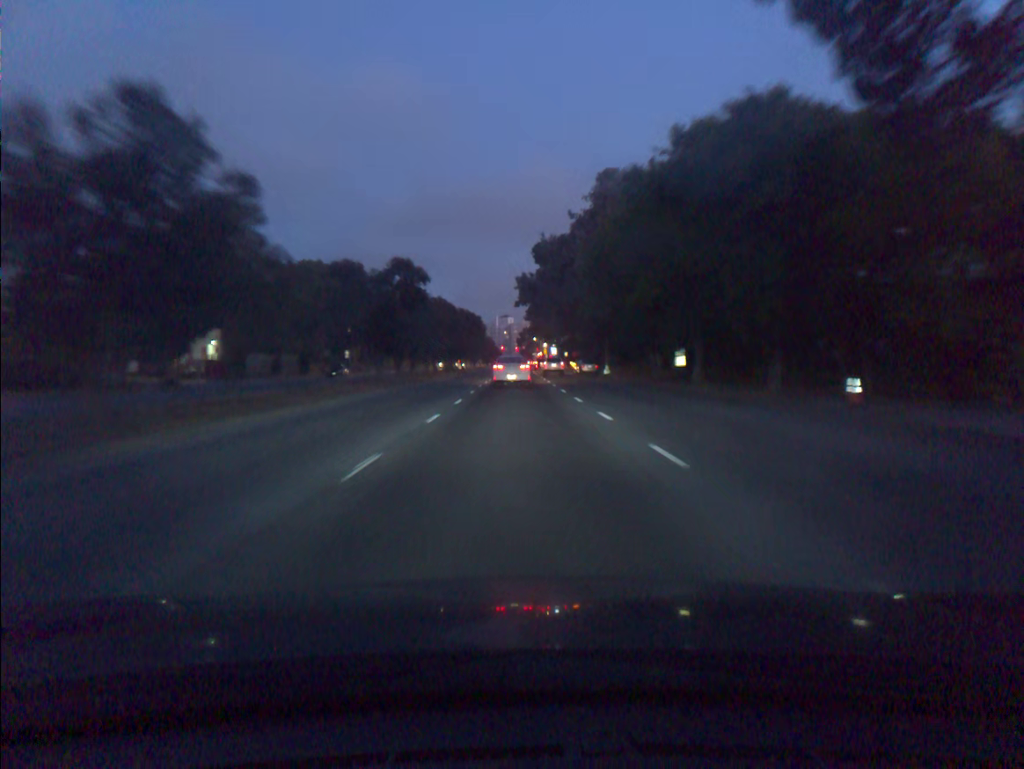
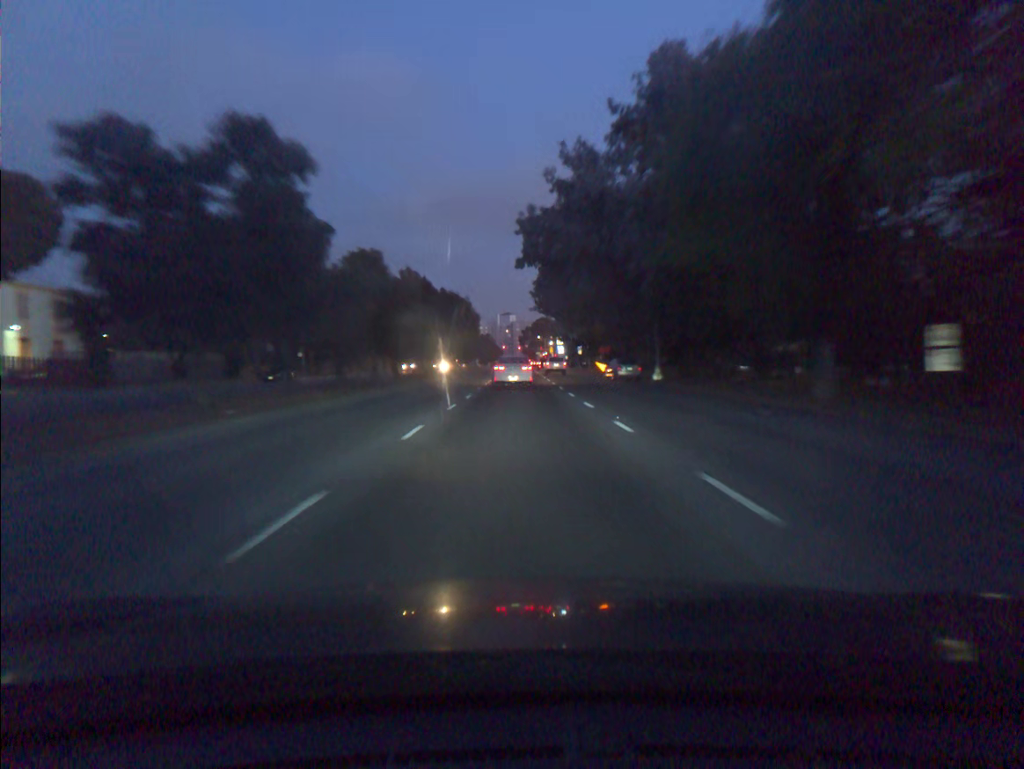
(0.0, +25.0) m; 0°
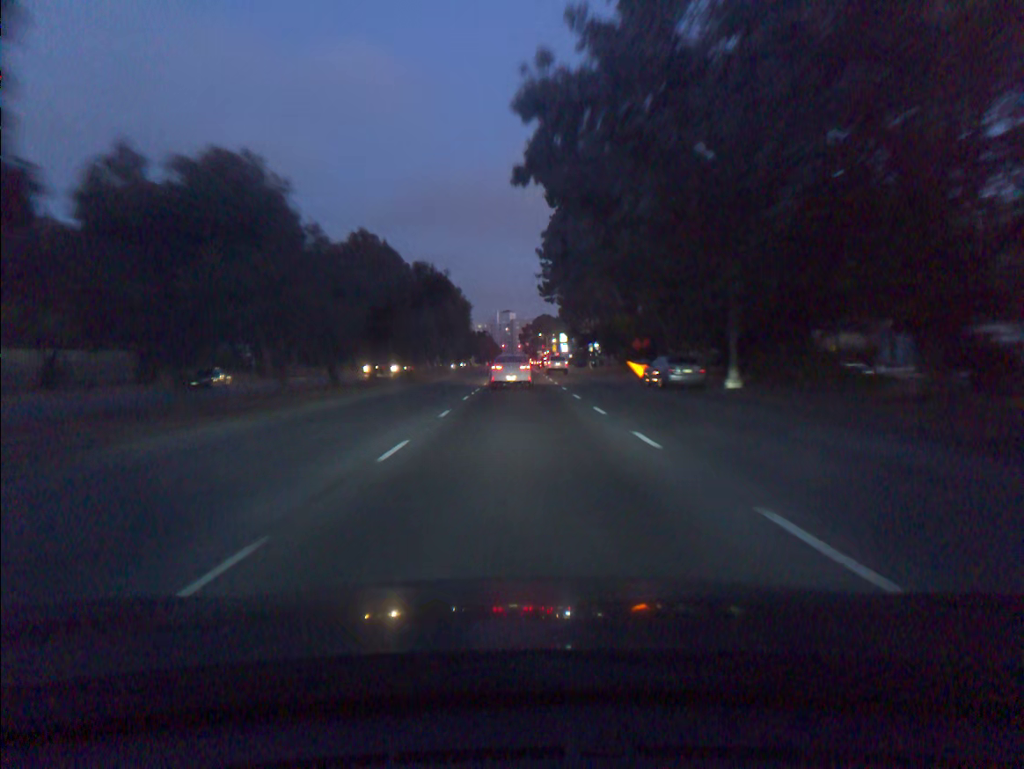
(0.0, +16.5) m; 0°
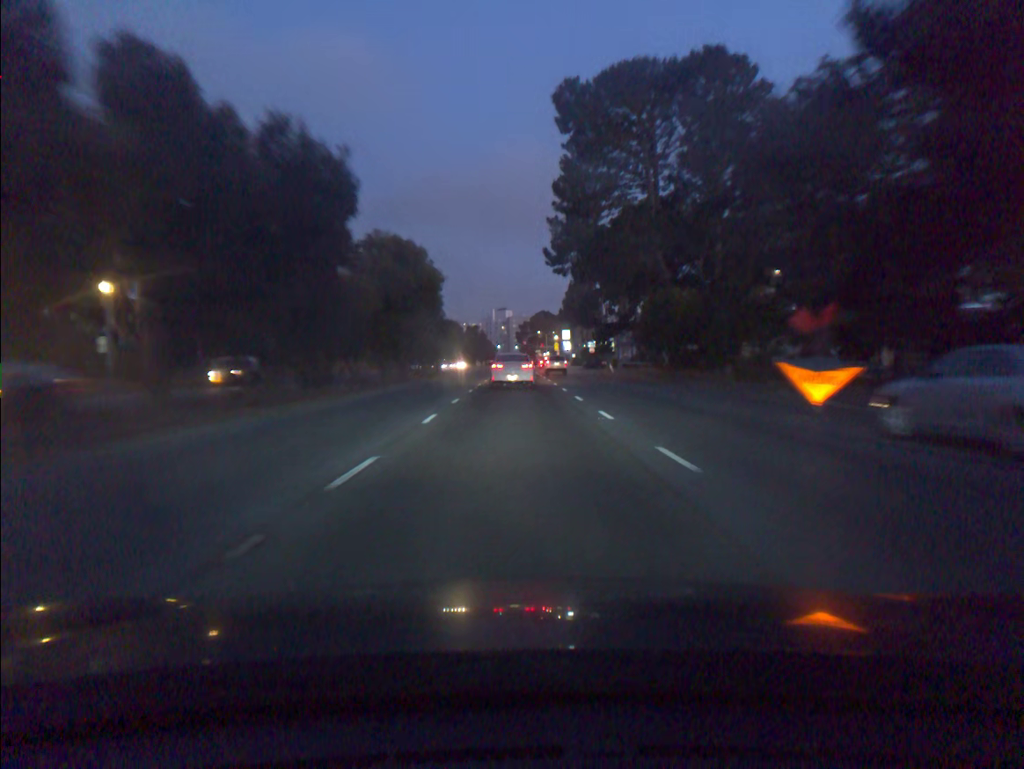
(0.0, +24.2) m; 0°
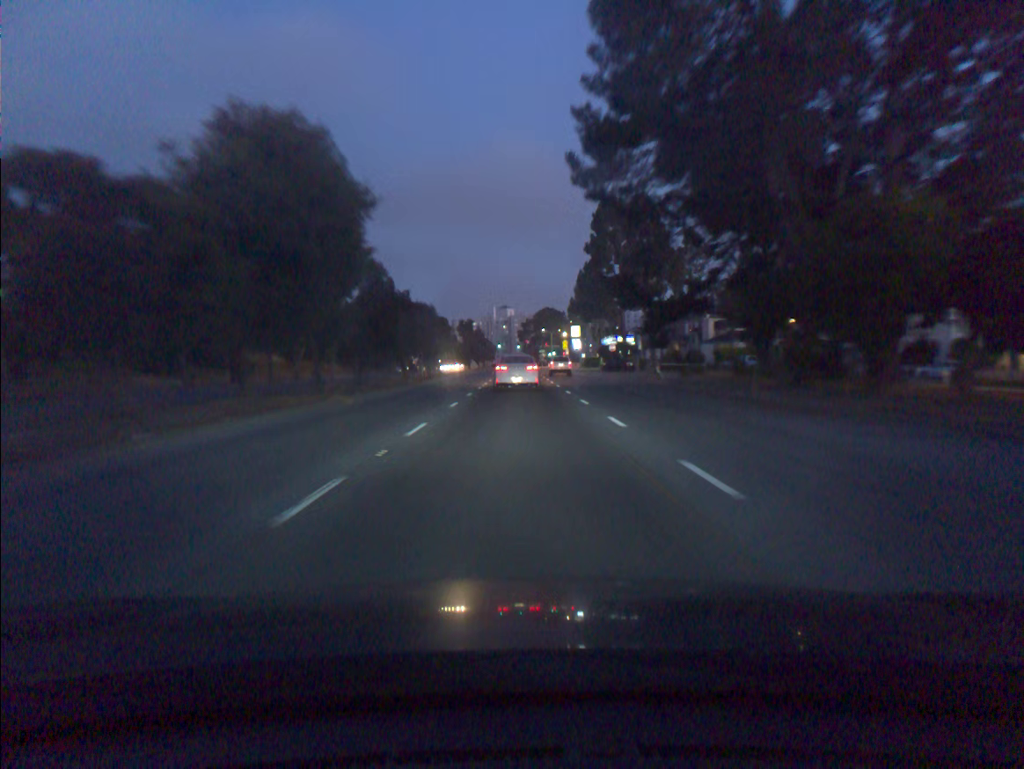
(0.0, +23.5) m; 0°
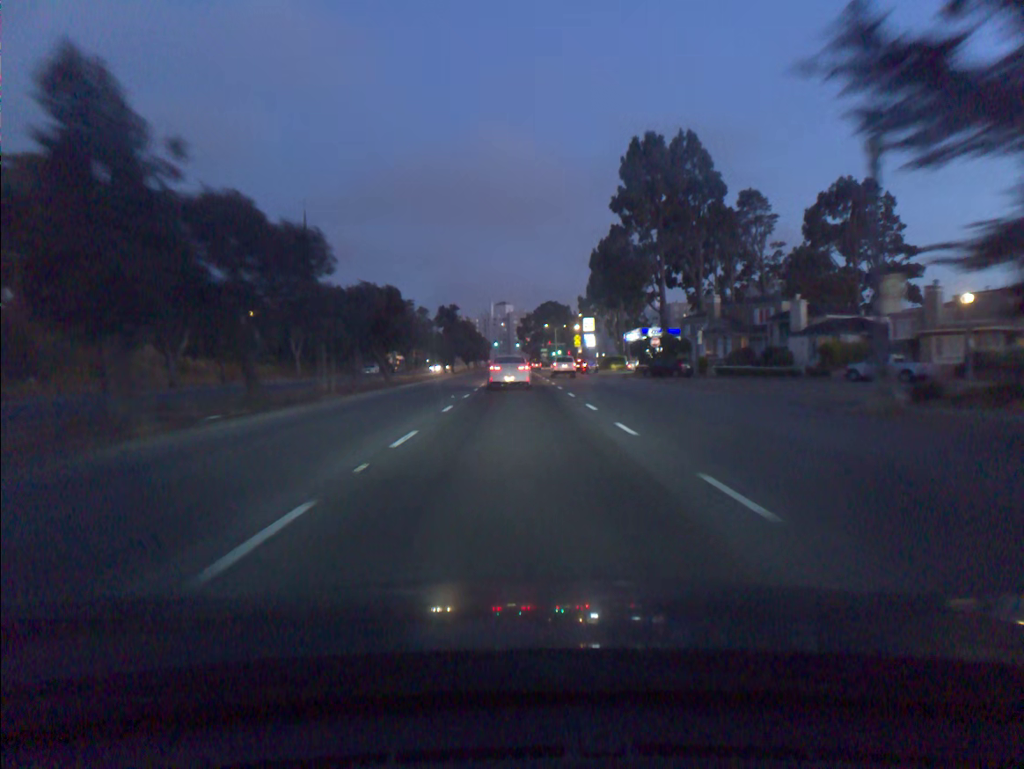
(0.0, +30.4) m; 0°
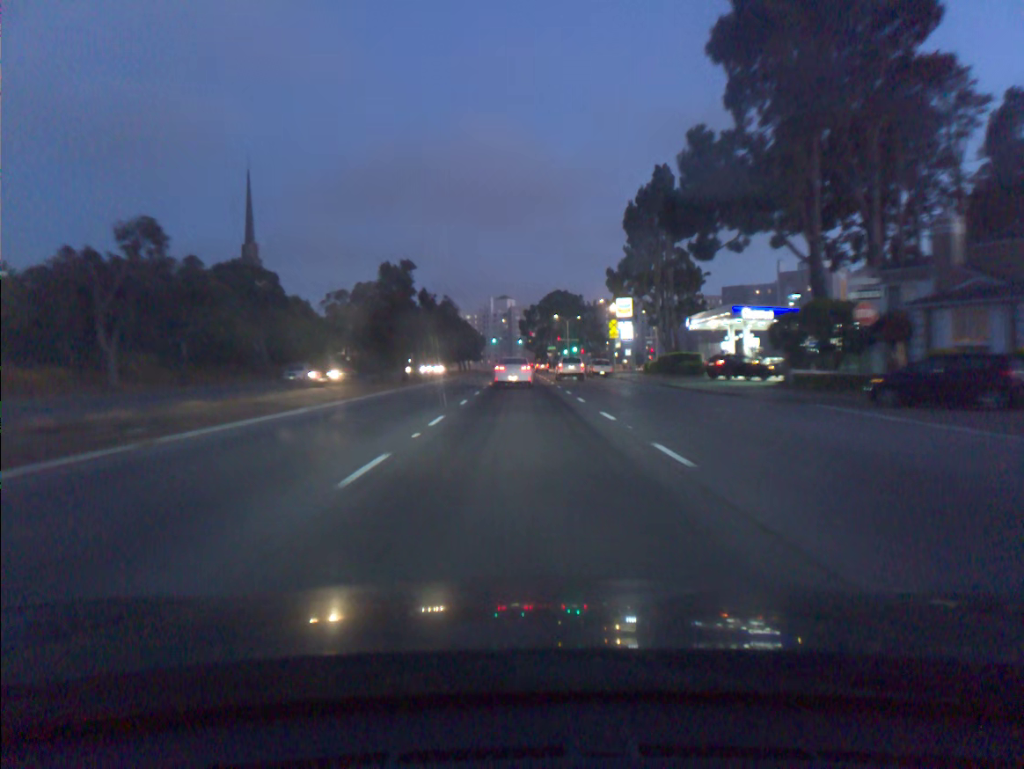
(-0.1, +39.4) m; 0°
